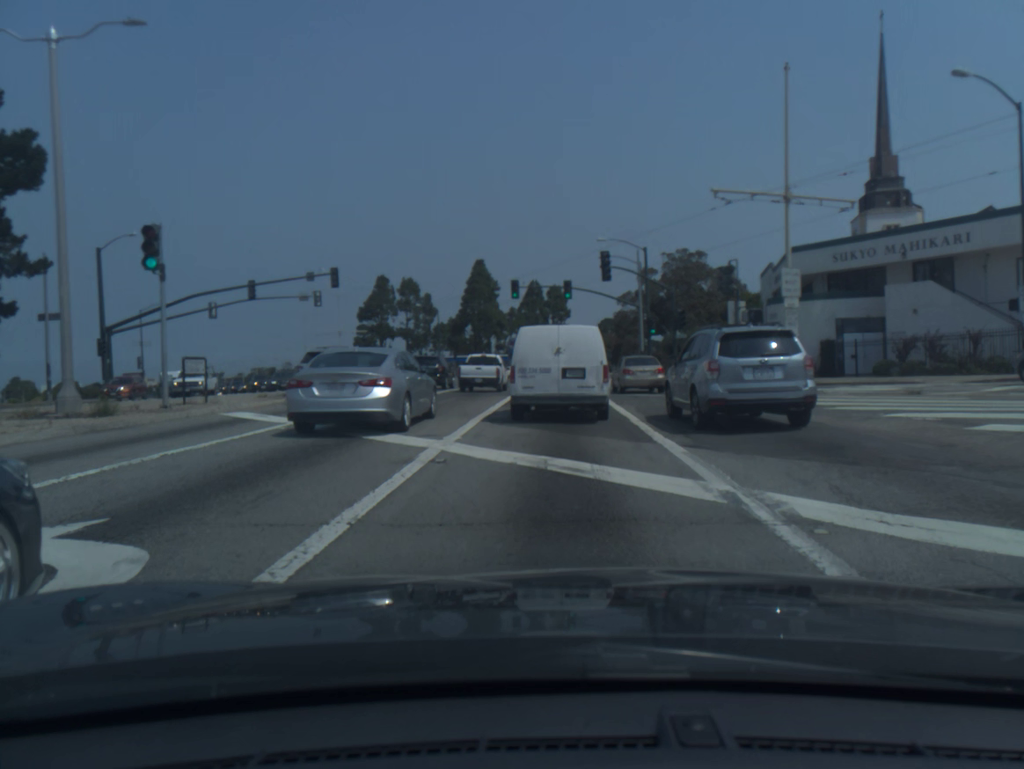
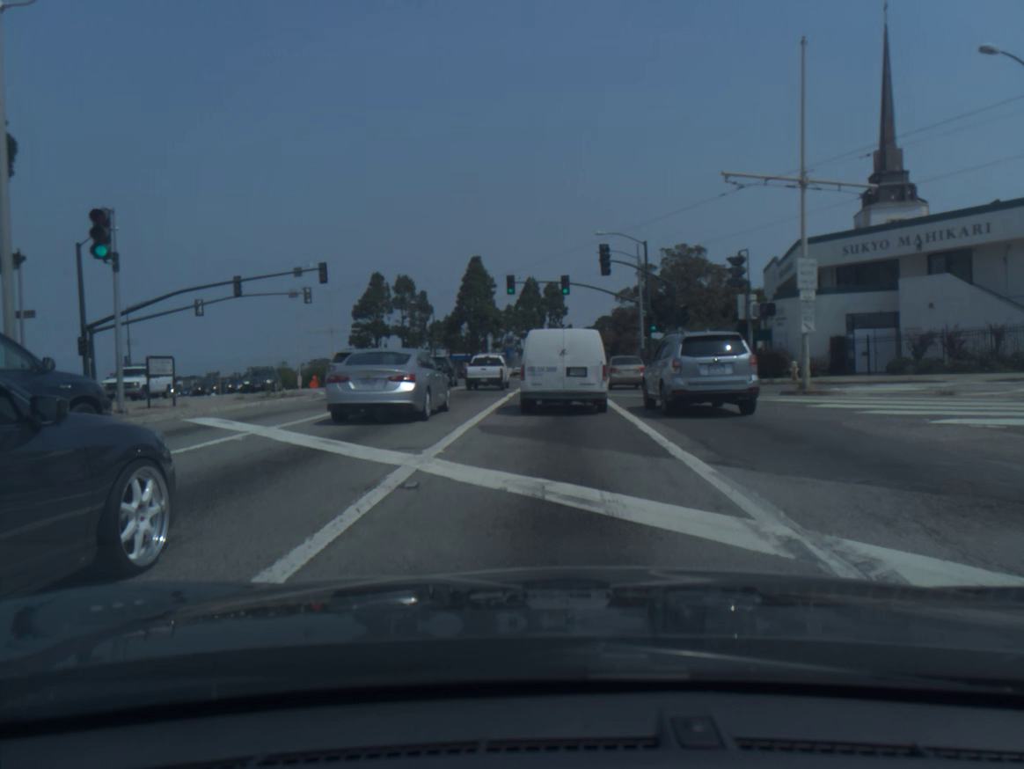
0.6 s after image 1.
(0.0, +1.7) m; +1°
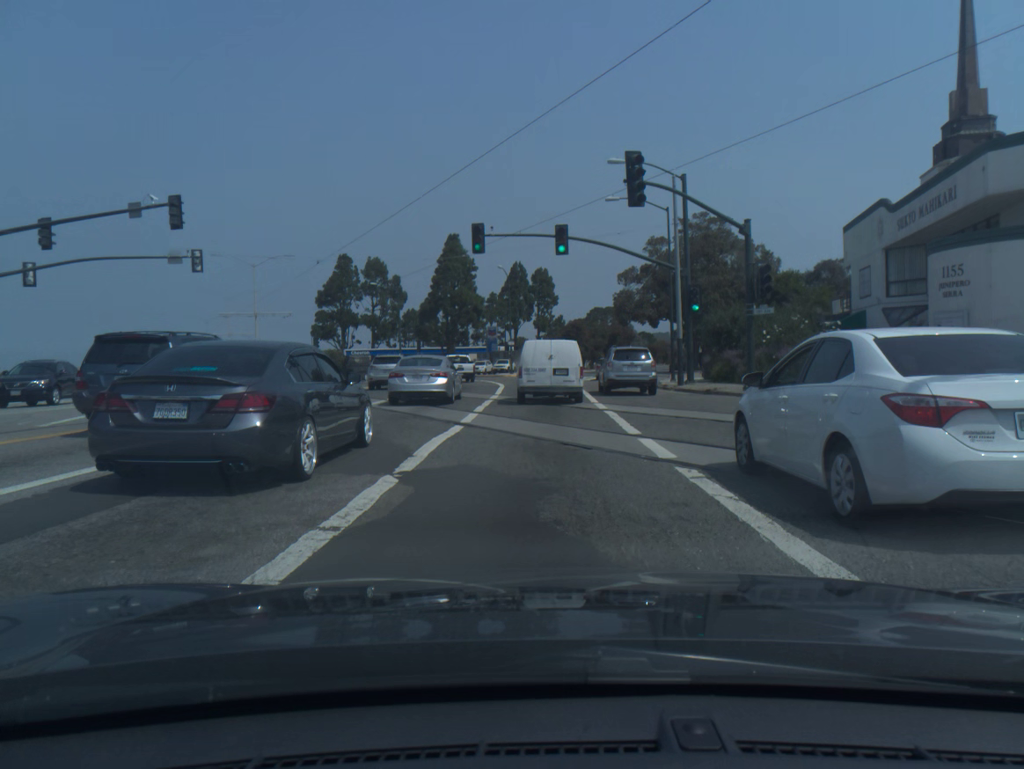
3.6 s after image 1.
(+0.2, +17.8) m; +2°
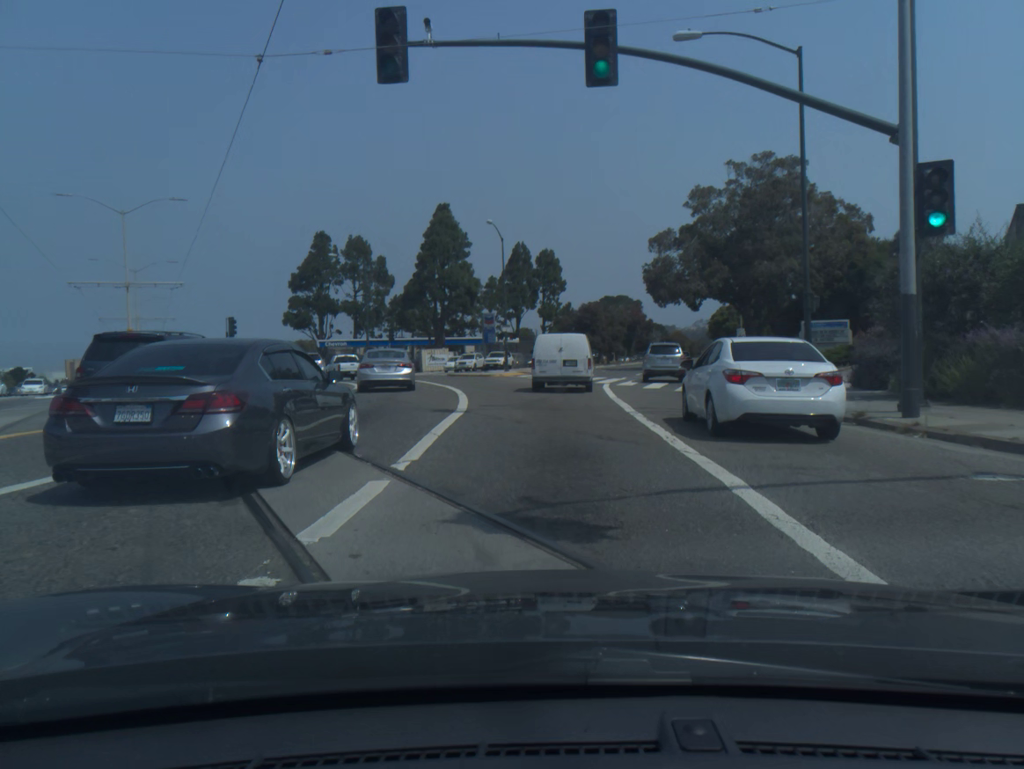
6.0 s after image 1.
(-0.3, +20.8) m; -1°
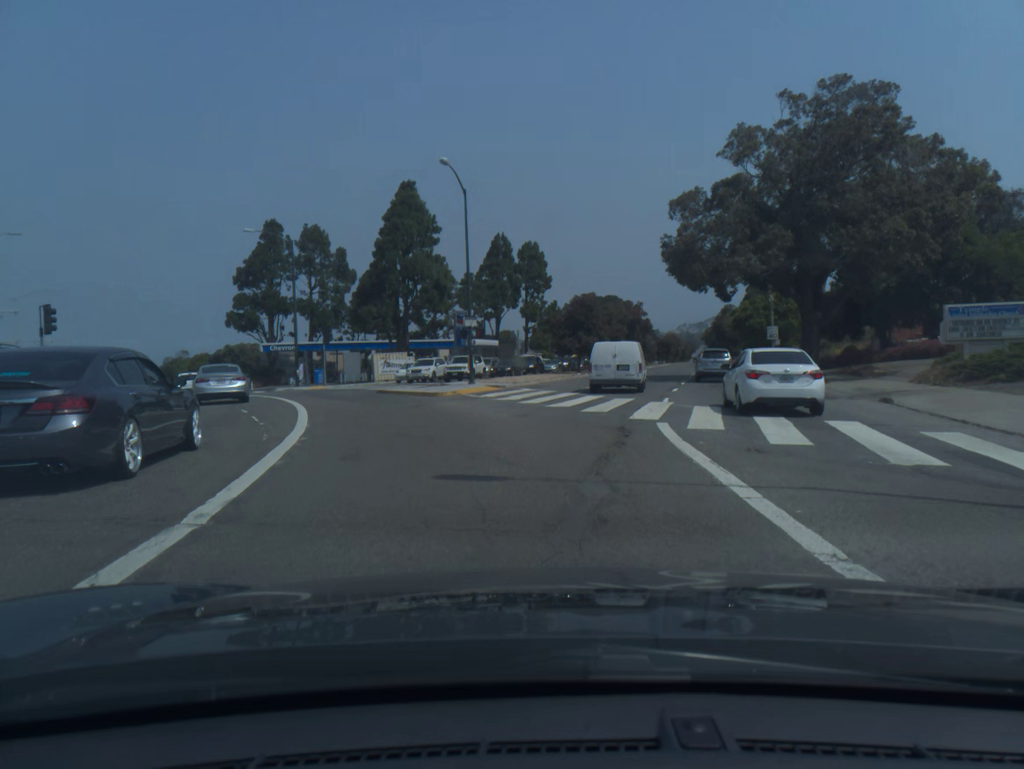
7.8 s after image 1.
(+0.1, +17.1) m; +2°
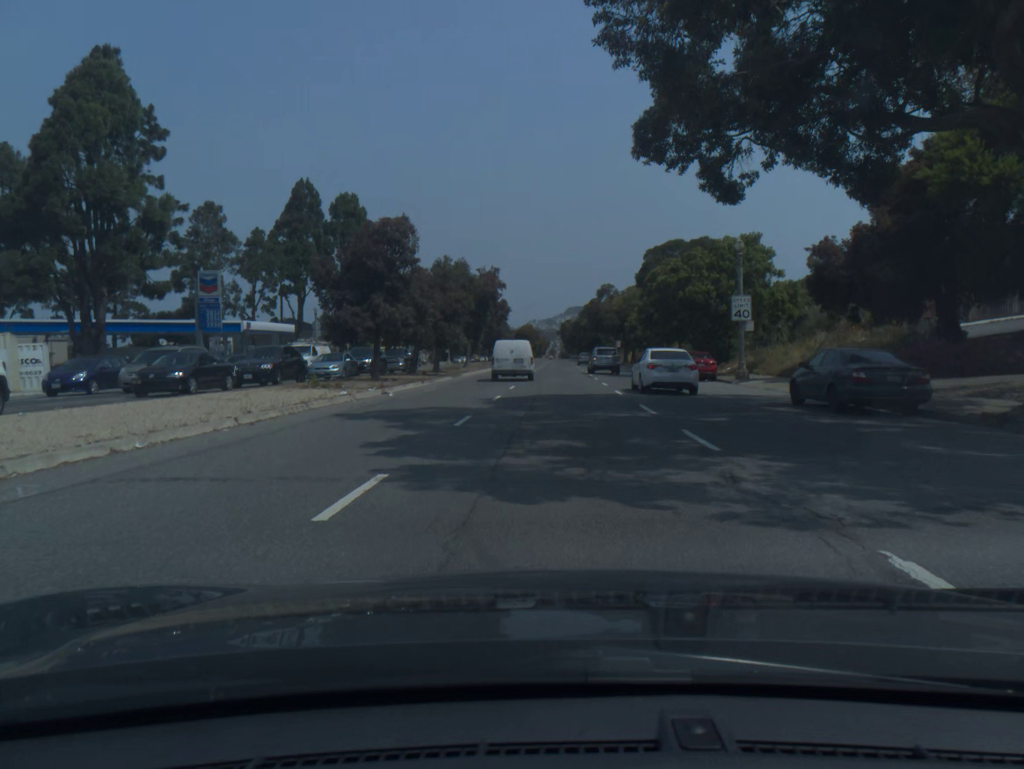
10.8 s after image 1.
(+3.3, +33.8) m; +10°
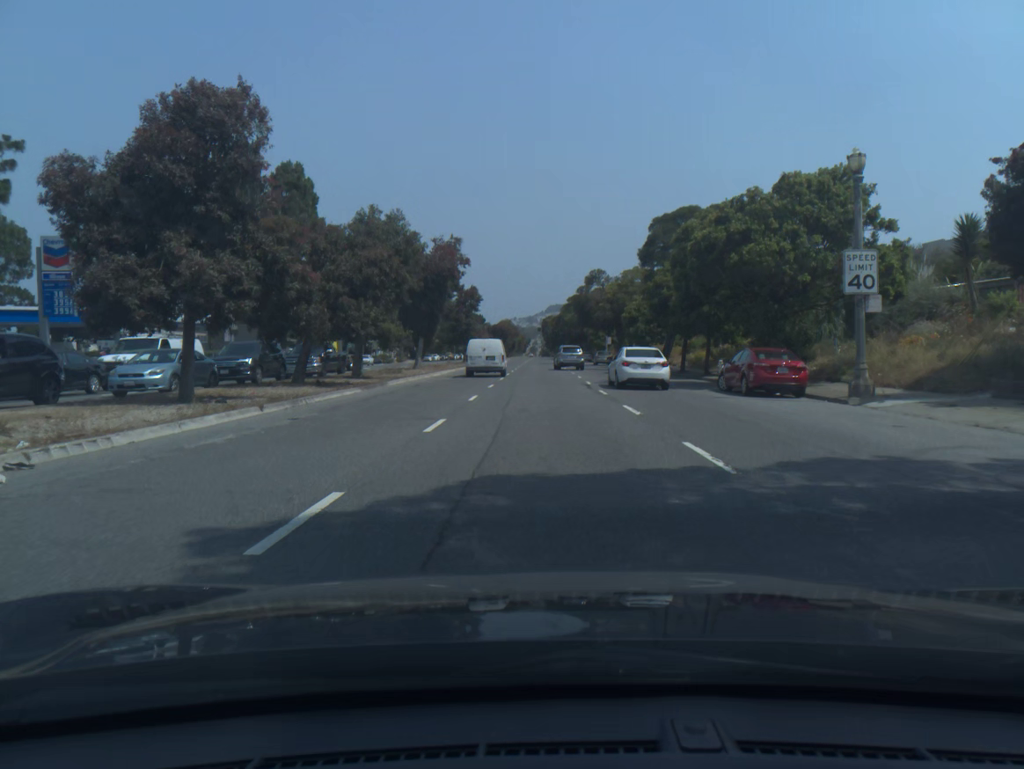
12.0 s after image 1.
(+0.2, +15.9) m; +1°
